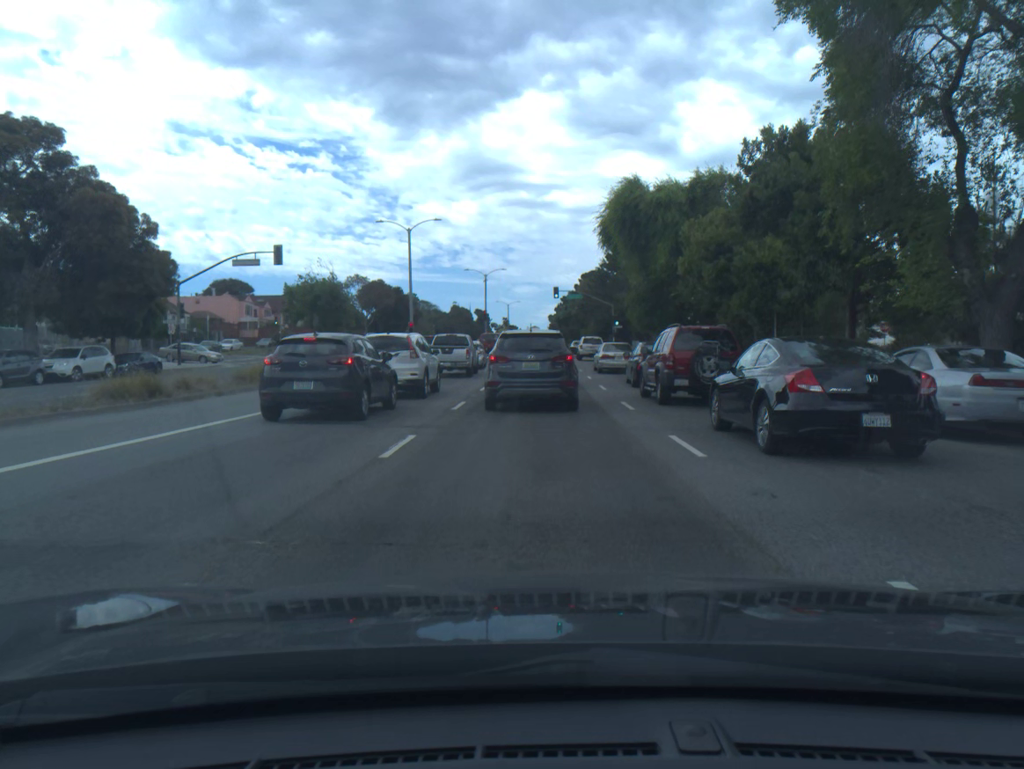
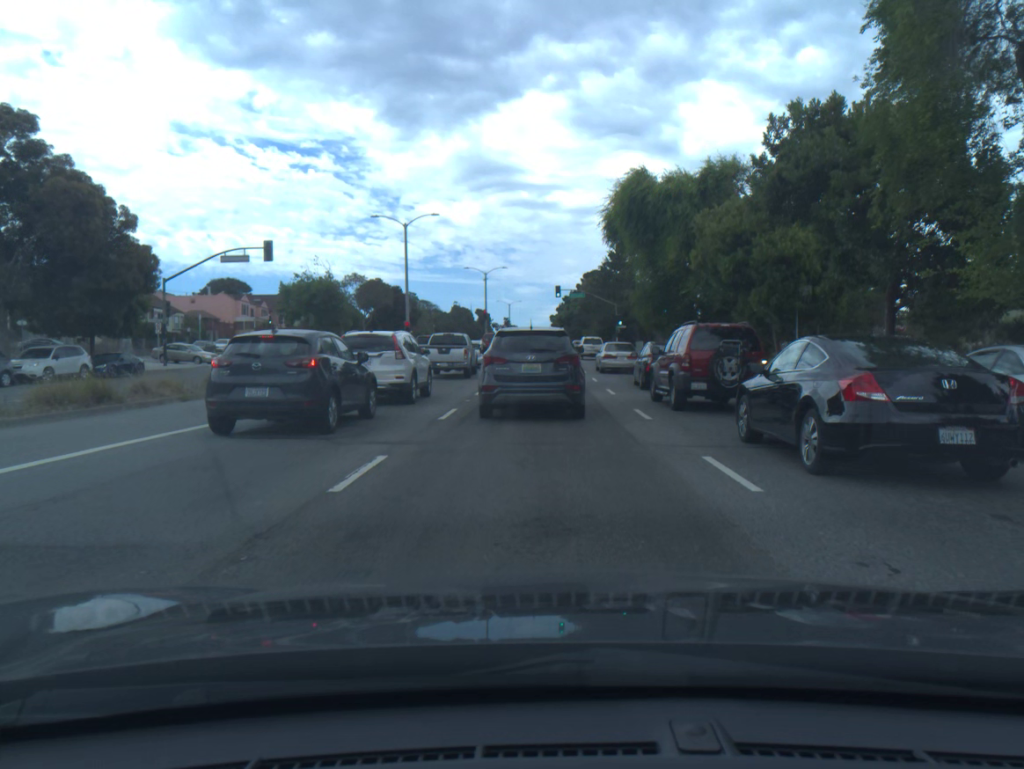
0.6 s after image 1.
(0.0, +2.3) m; 0°
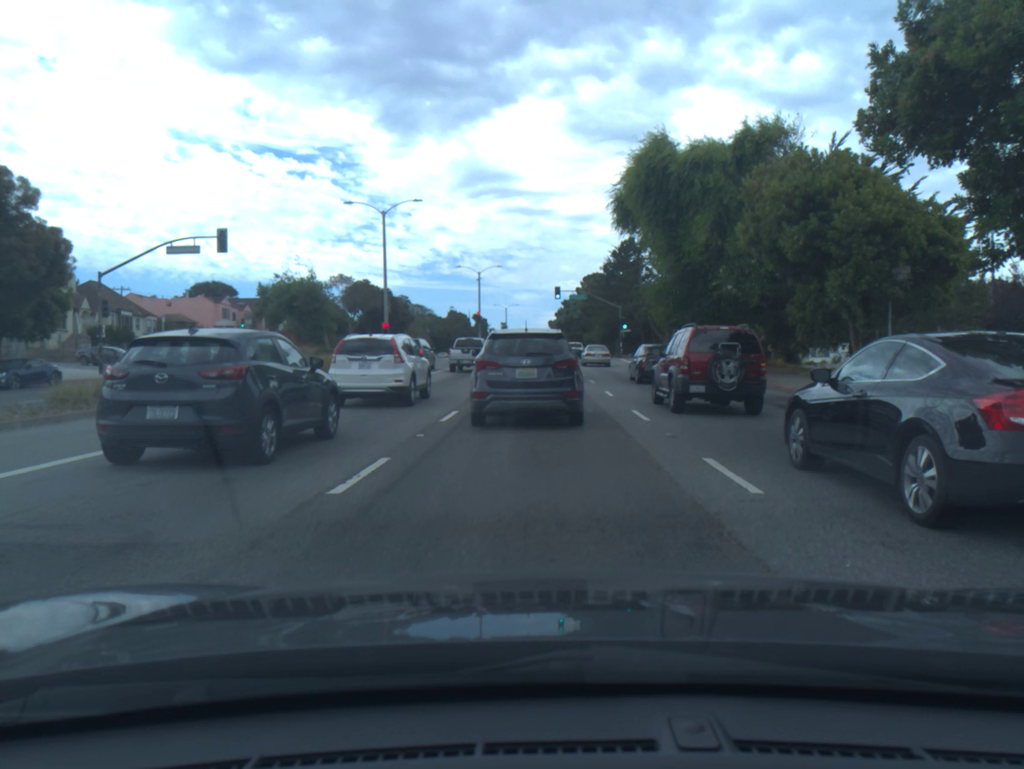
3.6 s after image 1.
(0.0, +7.2) m; 0°
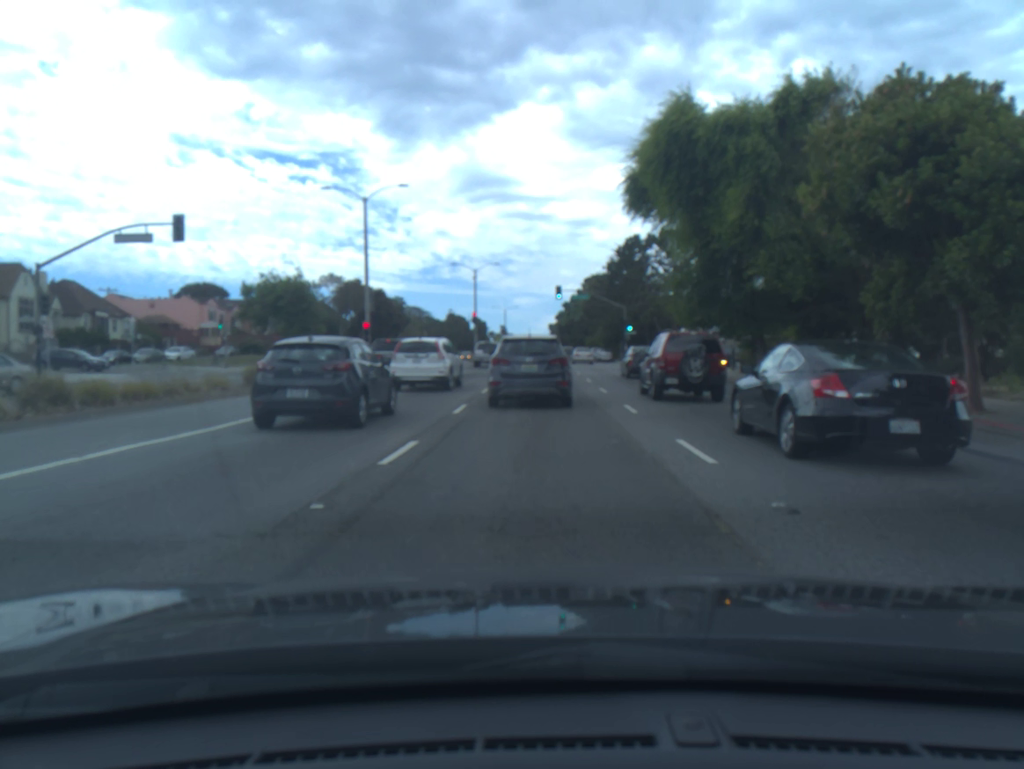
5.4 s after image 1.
(0.0, +5.3) m; 0°
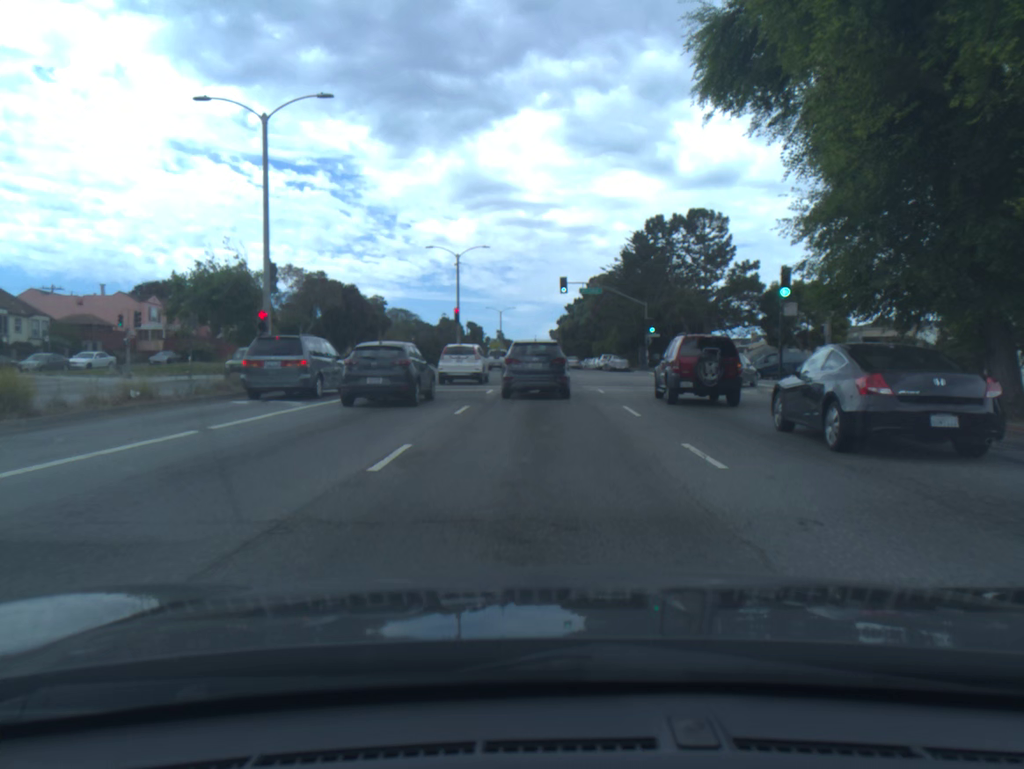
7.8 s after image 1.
(+0.1, +14.8) m; 0°
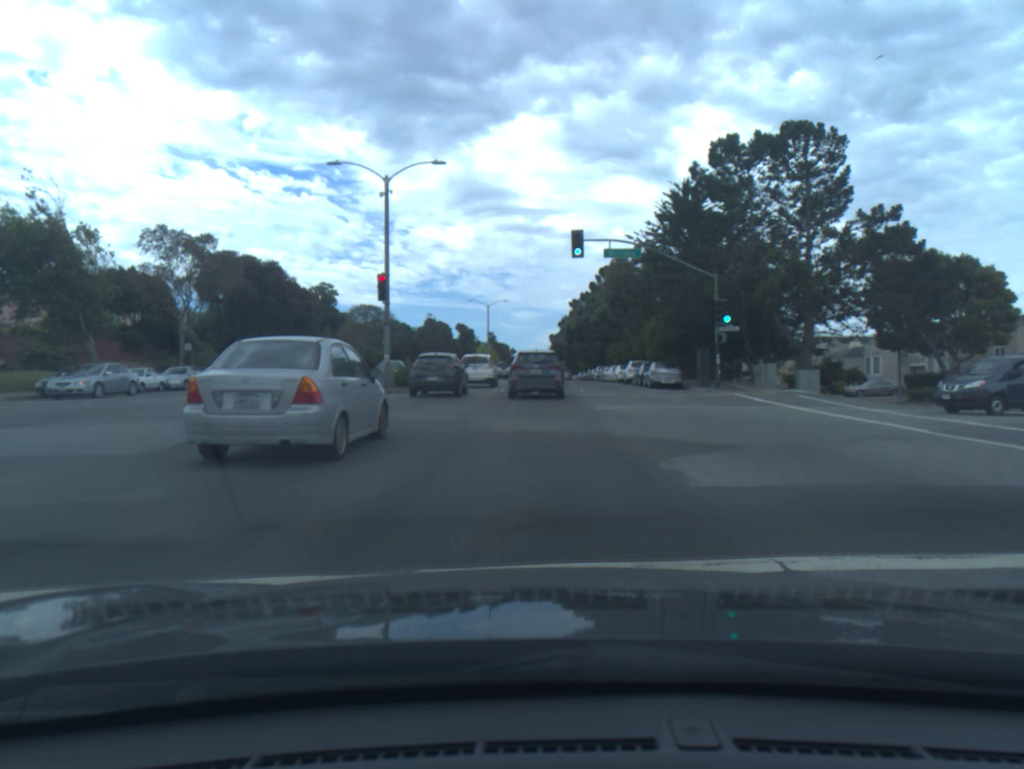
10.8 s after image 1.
(0.0, +25.5) m; 0°
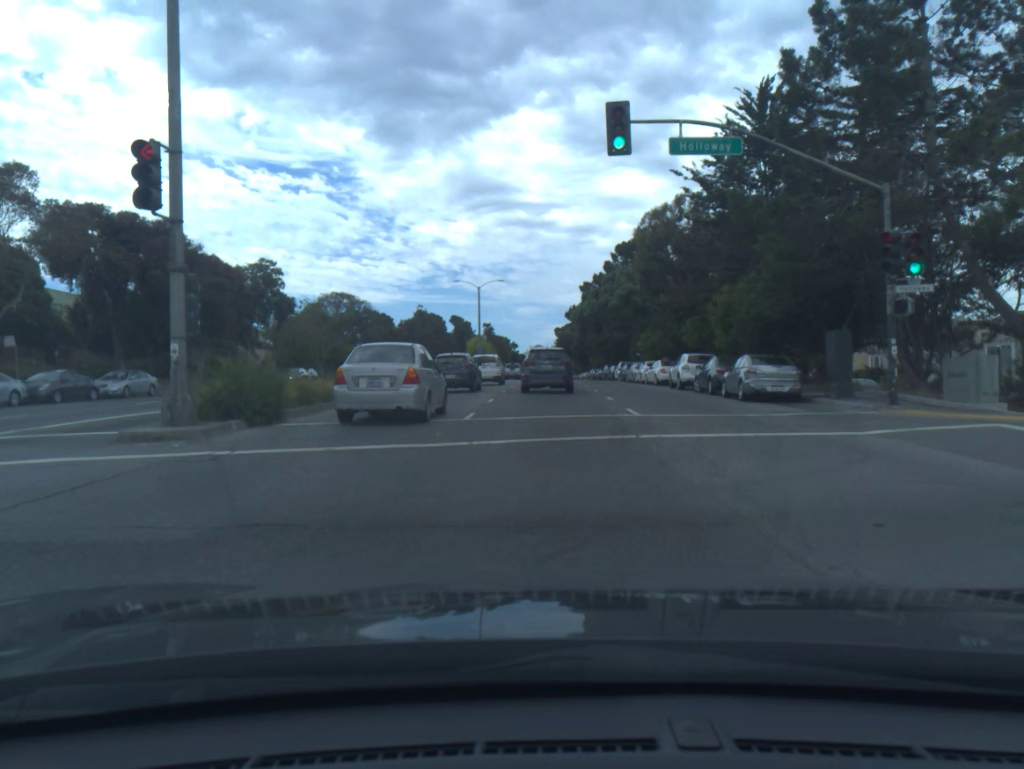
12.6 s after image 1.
(-0.1, +17.9) m; 0°
